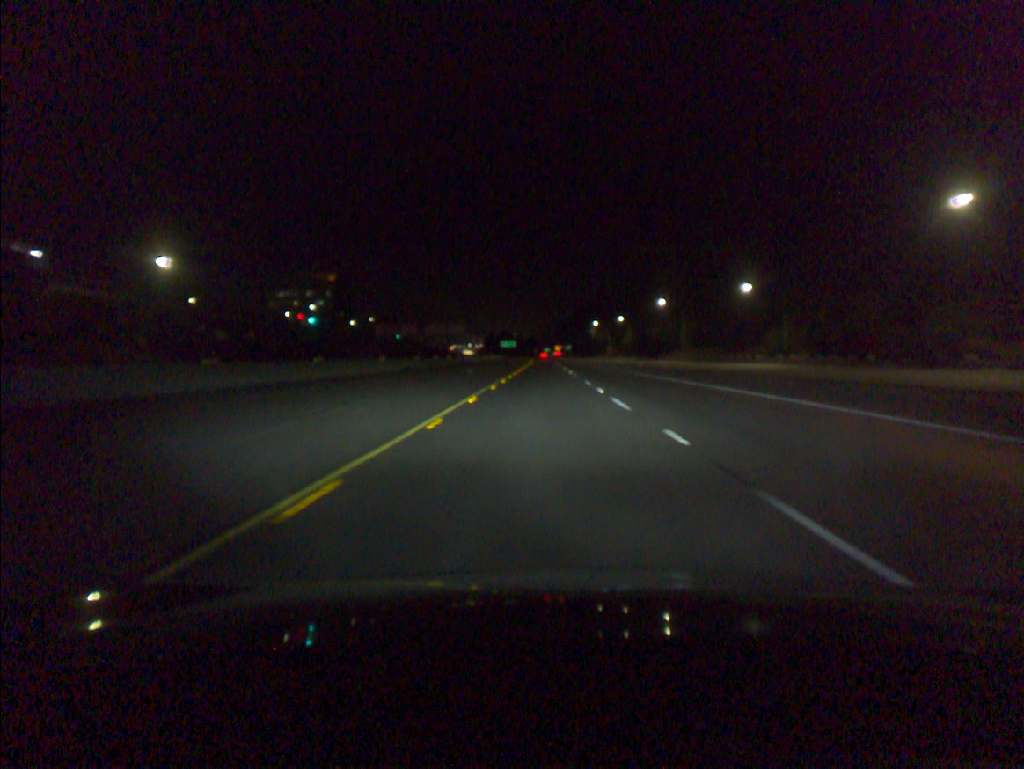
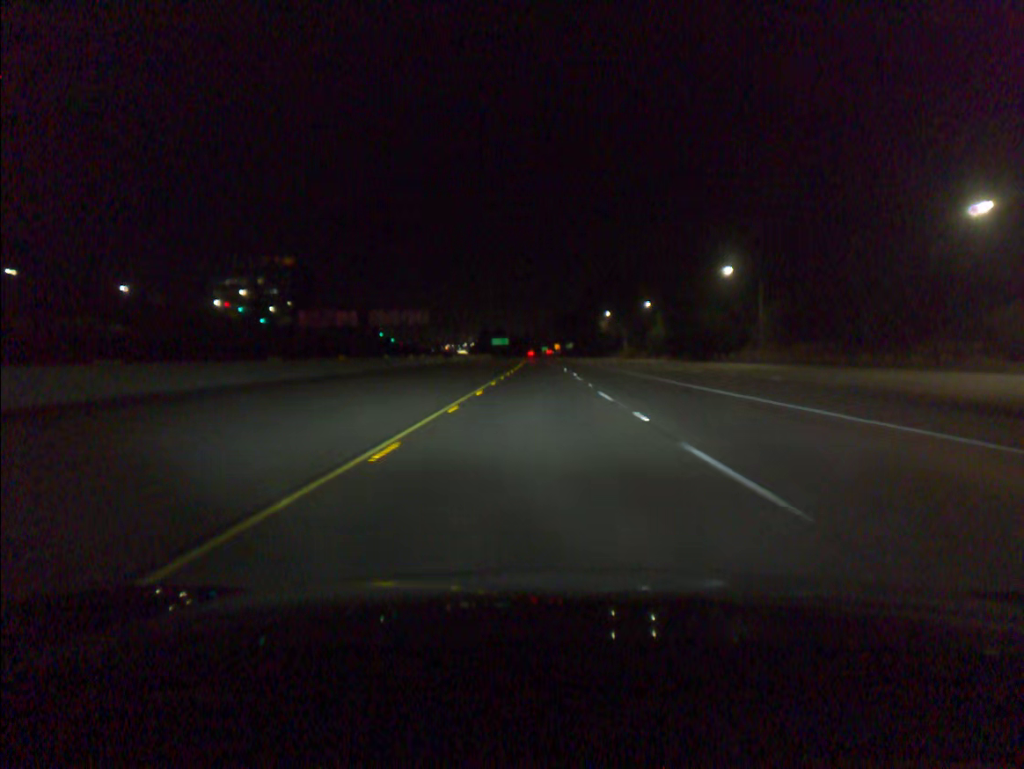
(+0.2, +54.8) m; 0°
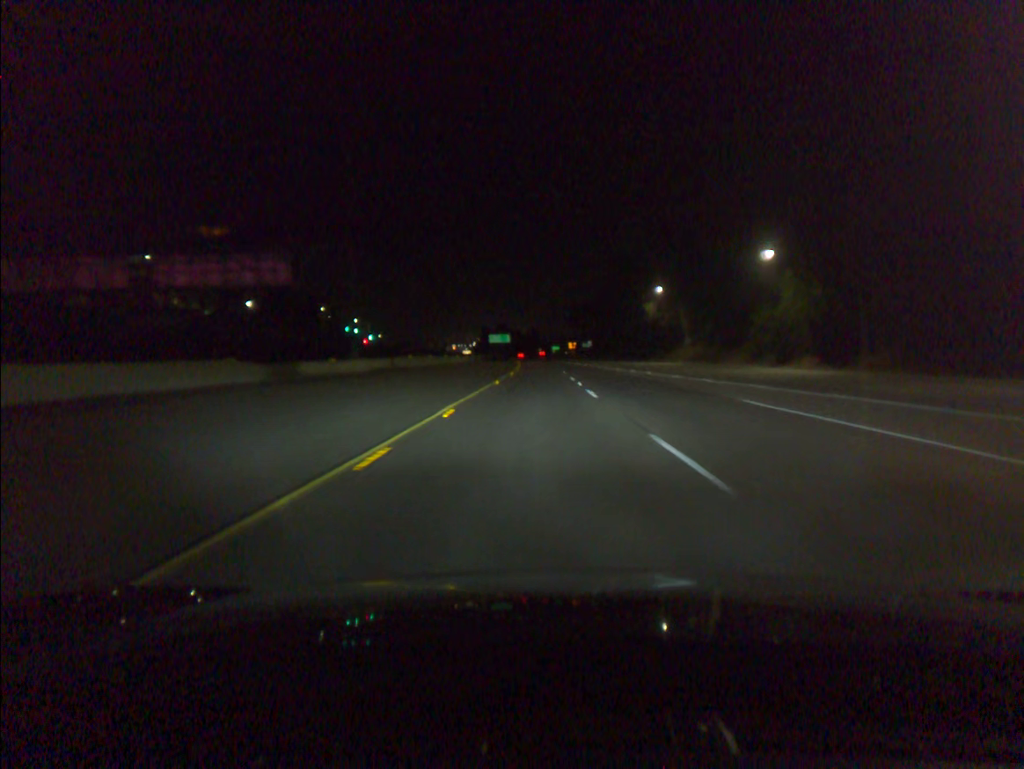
(-0.3, +73.4) m; -1°
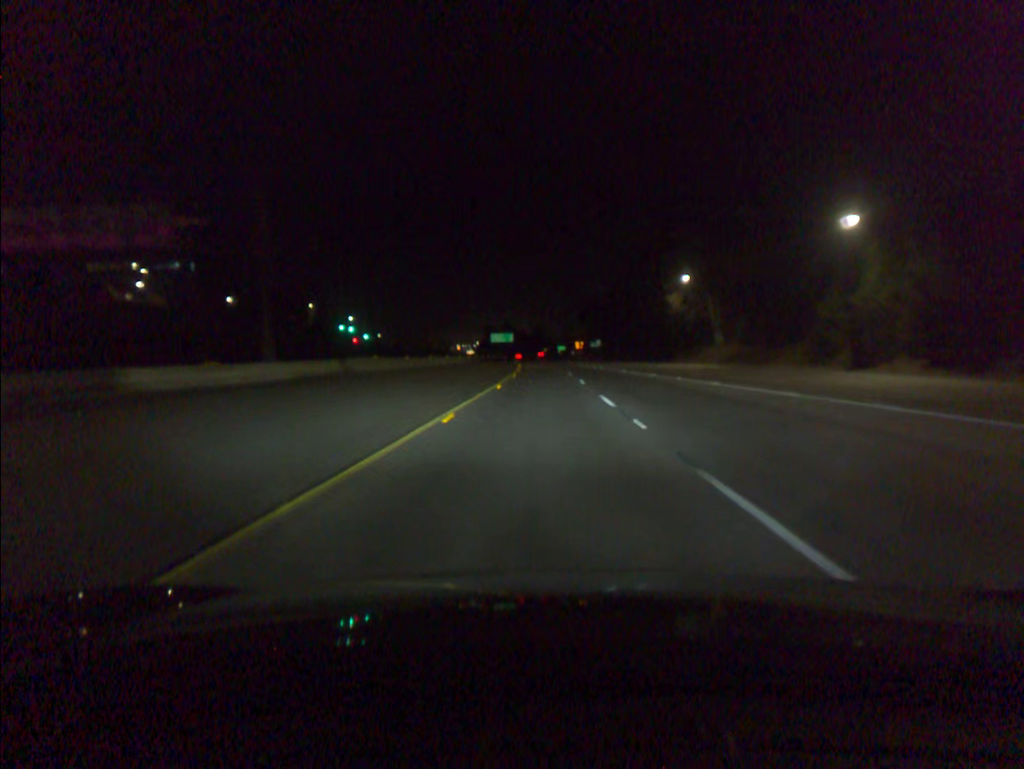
(-0.1, +18.3) m; 0°
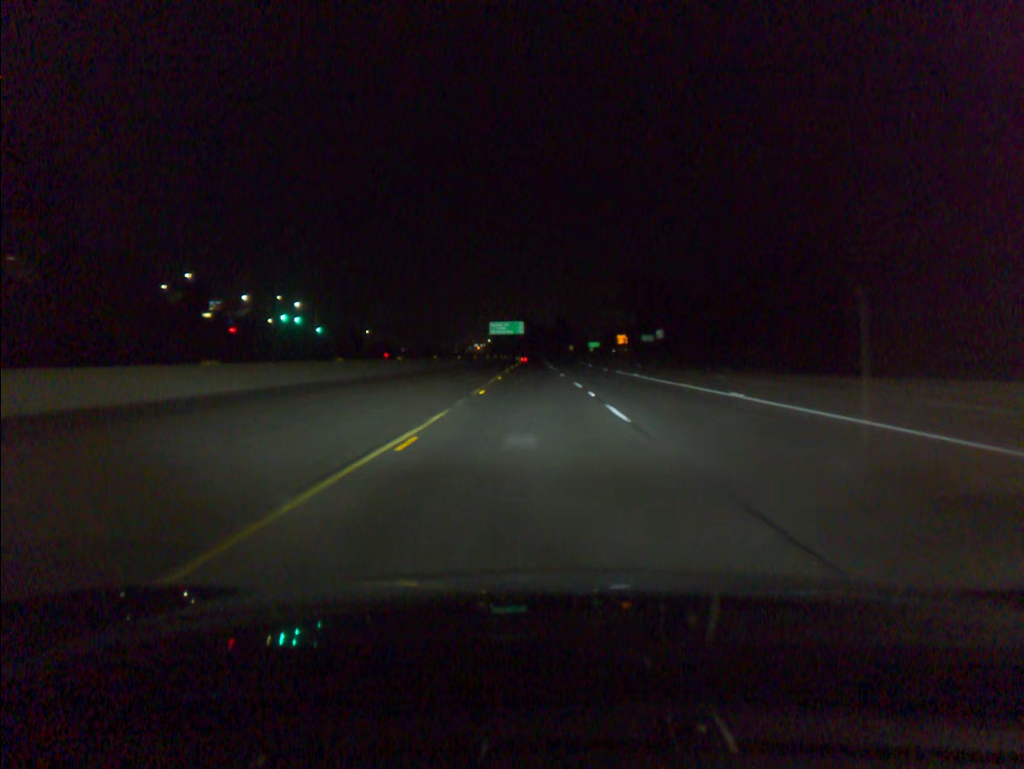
(-0.8, +91.6) m; -2°
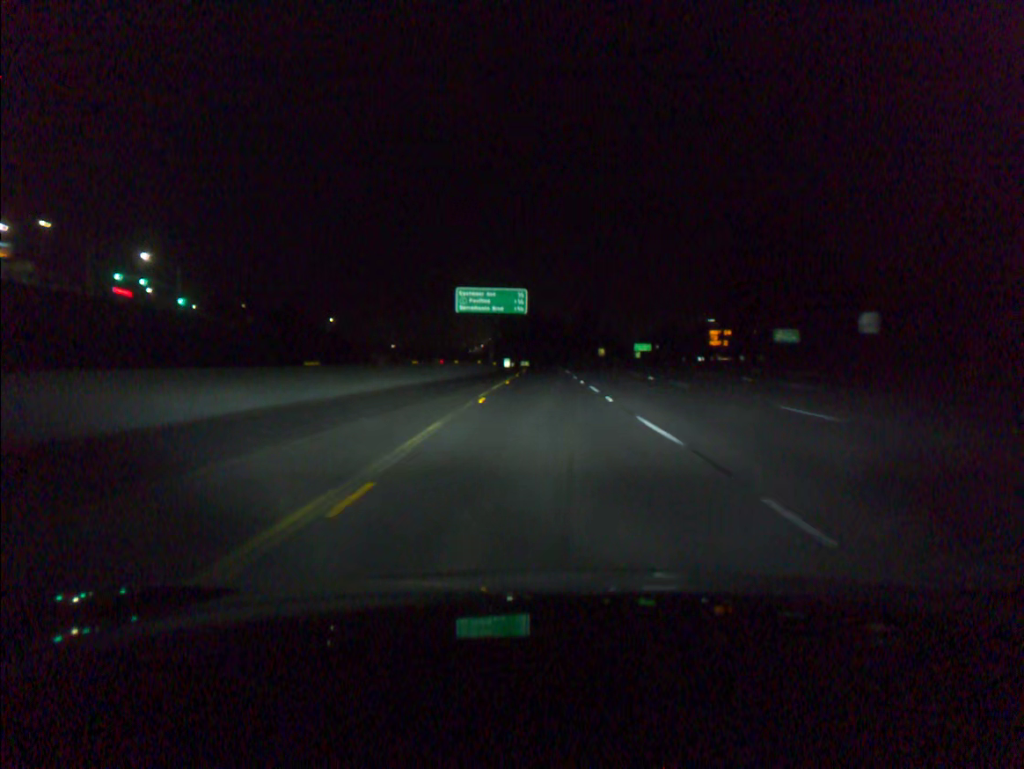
(-1.3, +91.5) m; -1°
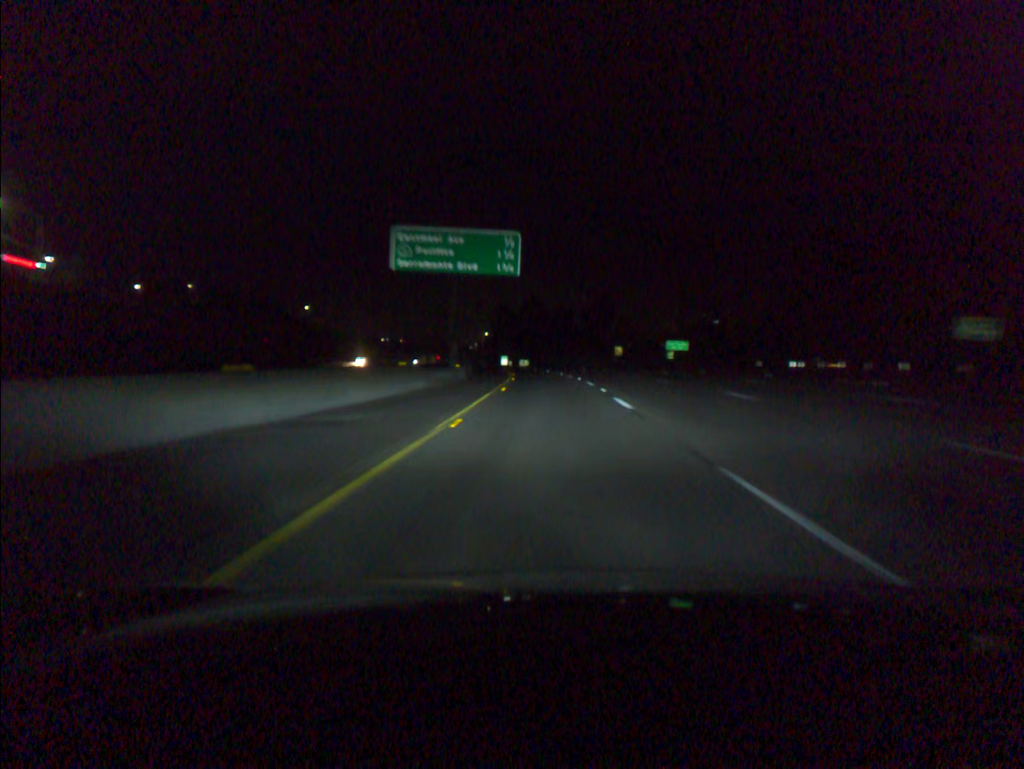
(0.0, +36.5) m; 0°
